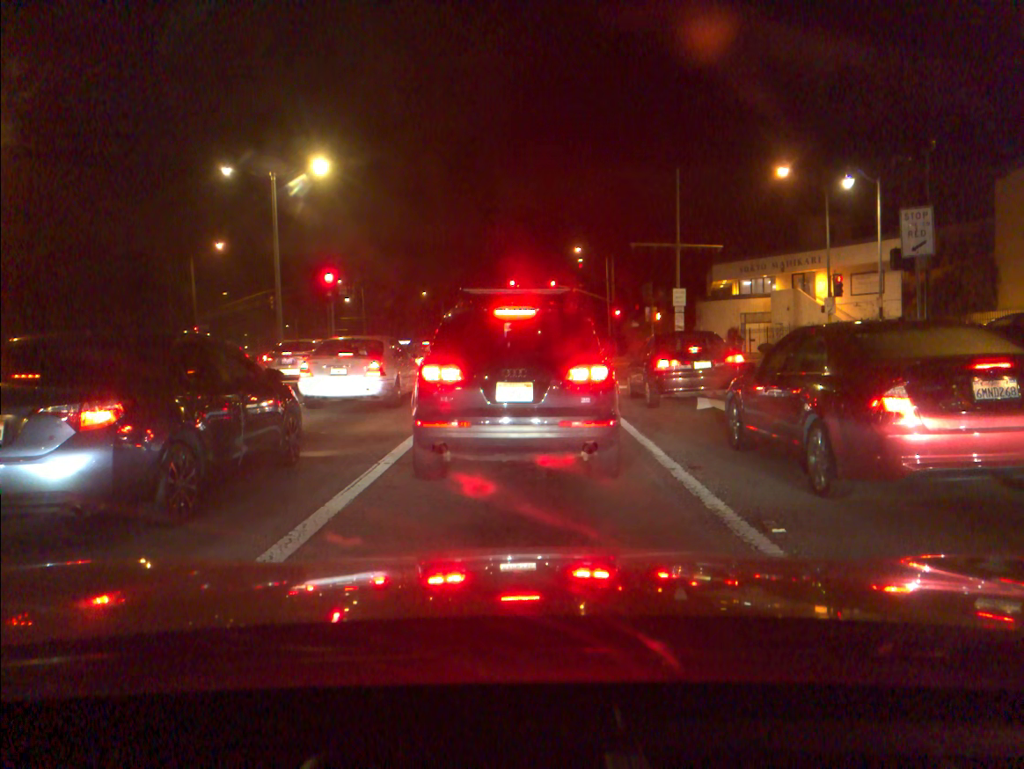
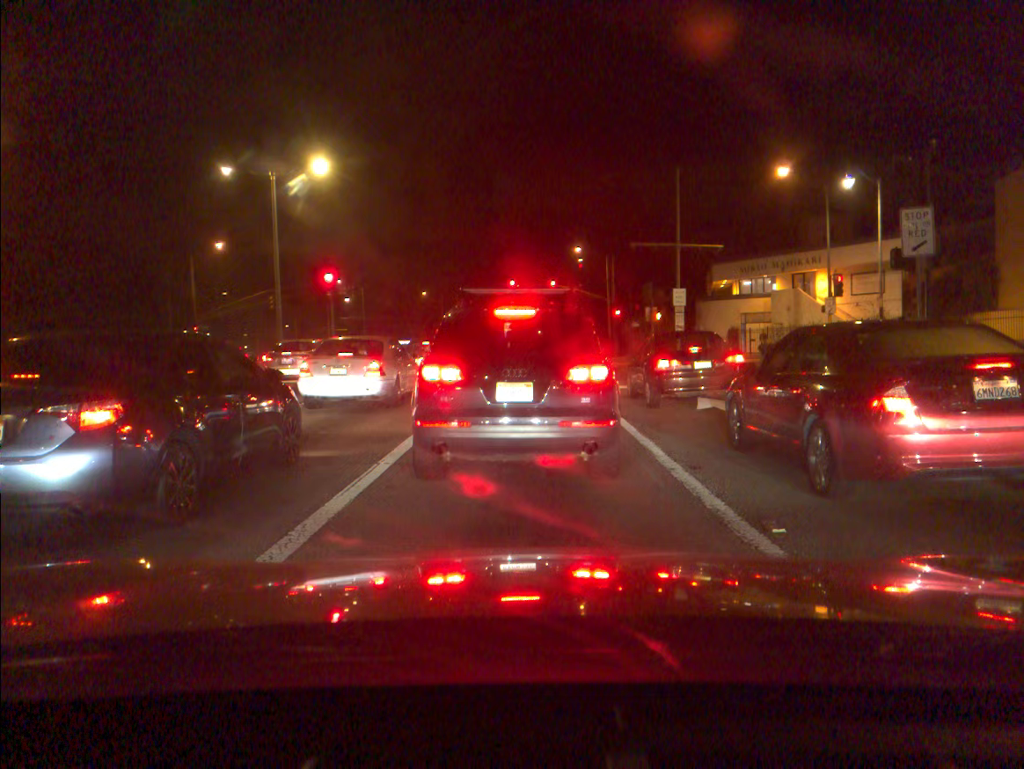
(0.0, 0.0) m; 0°
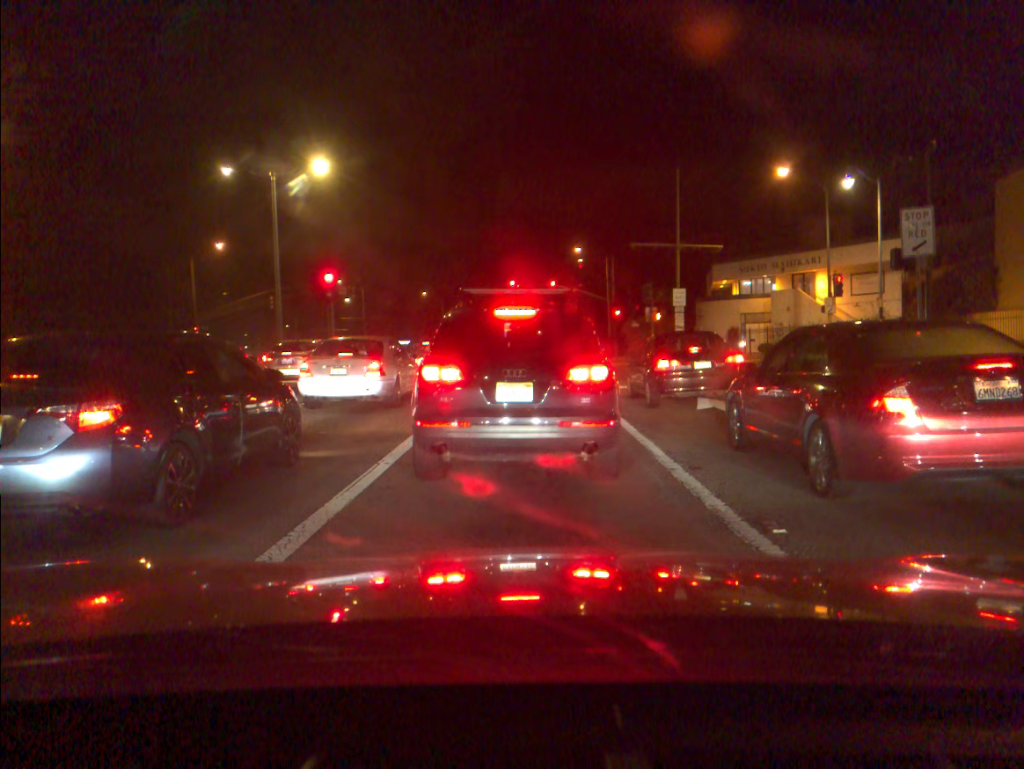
(0.0, 0.0) m; 0°
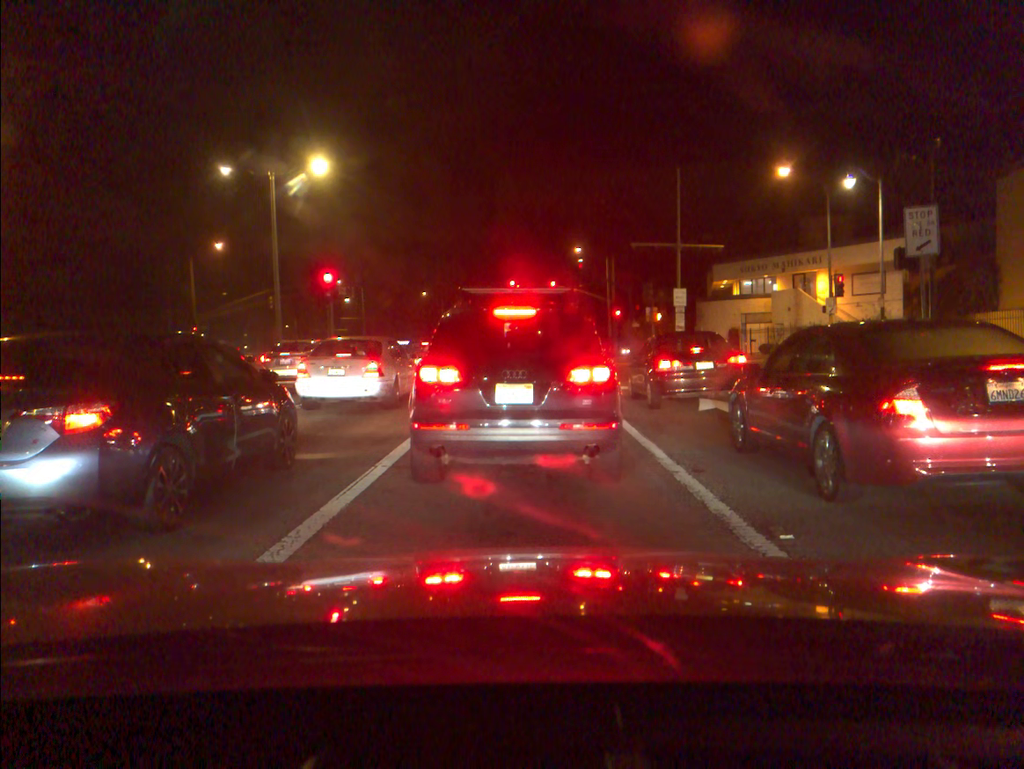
(0.0, +0.1) m; 0°
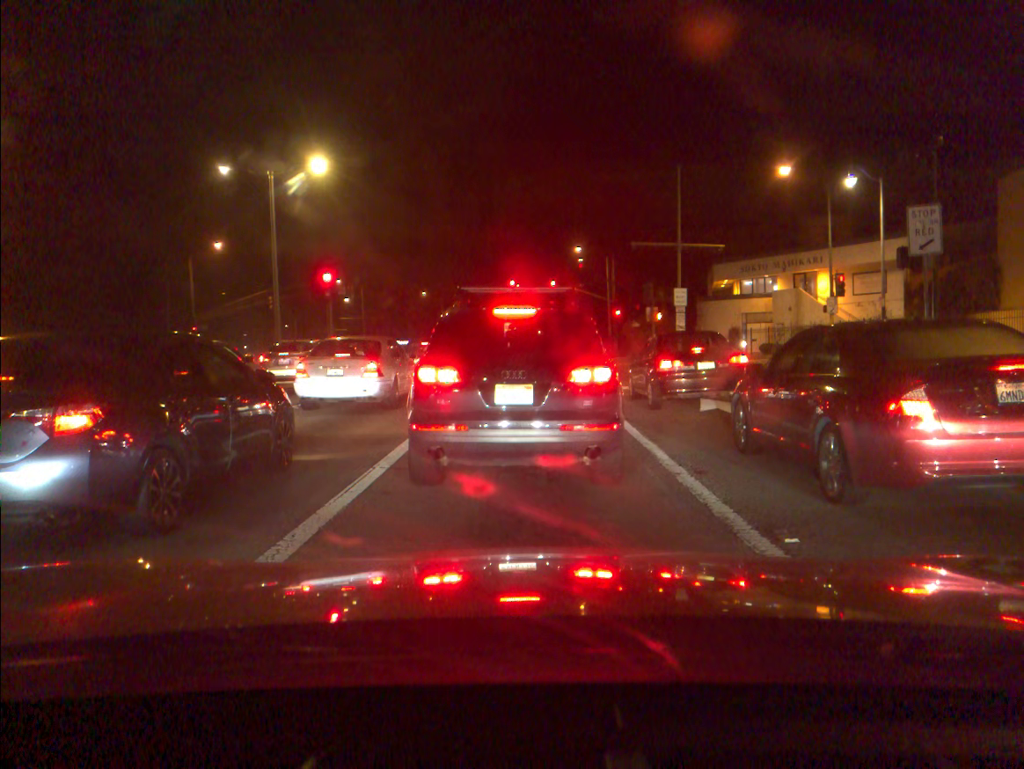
(0.0, +0.1) m; 0°
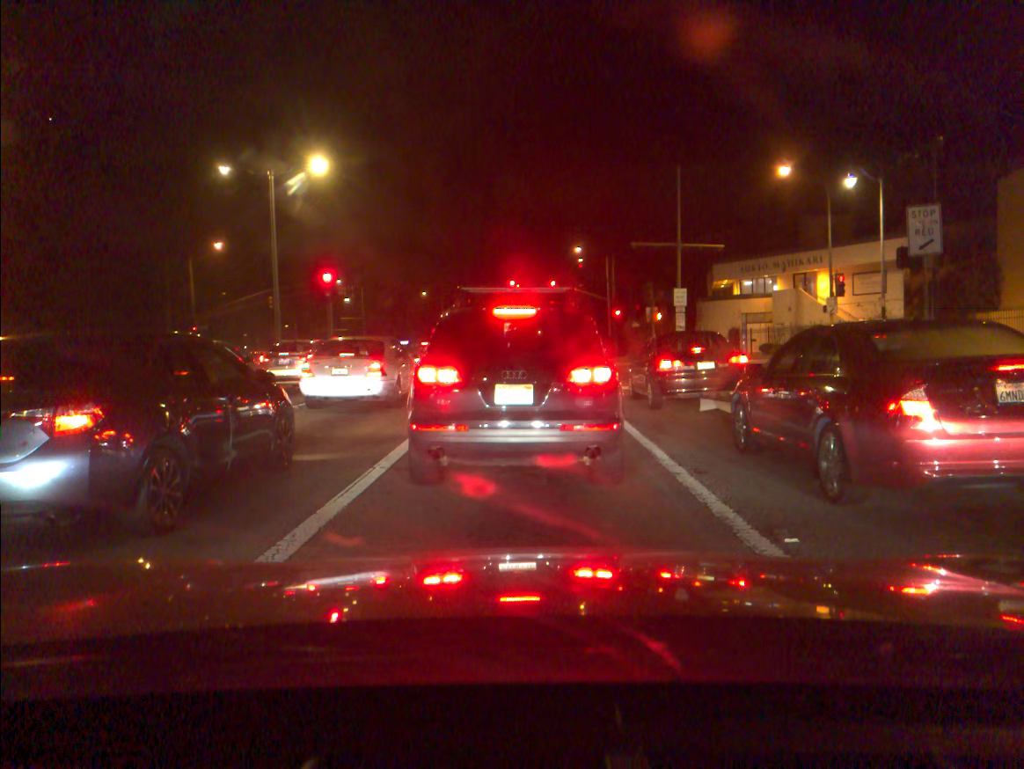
(0.0, 0.0) m; 0°
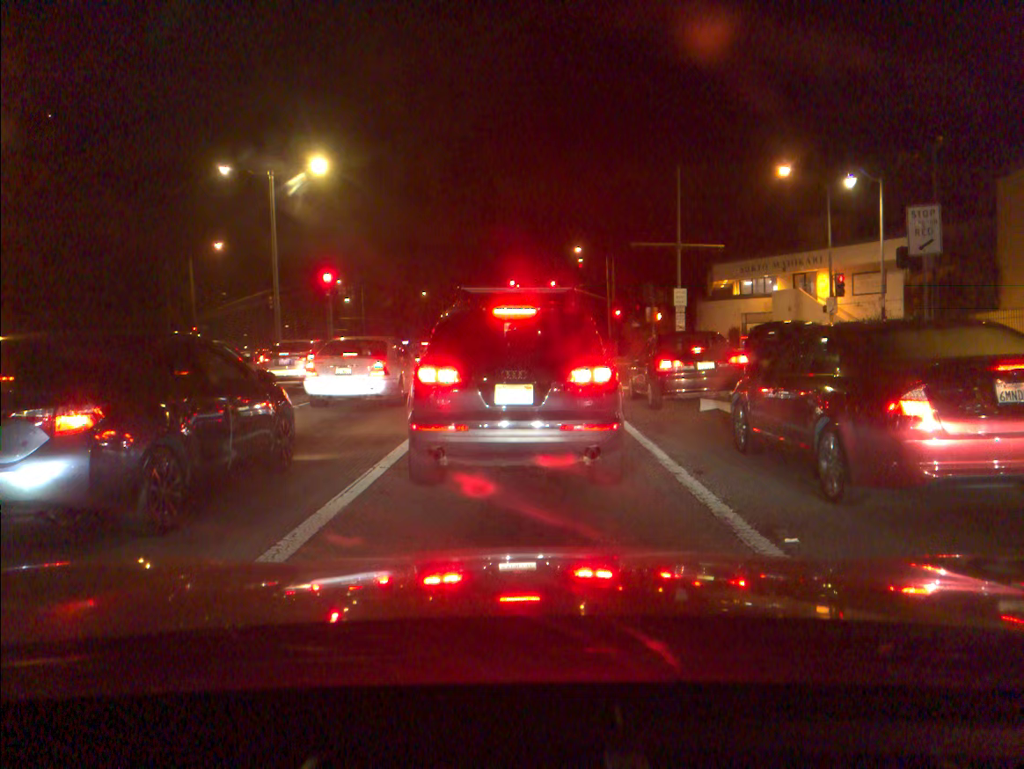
(0.0, 0.0) m; 0°
